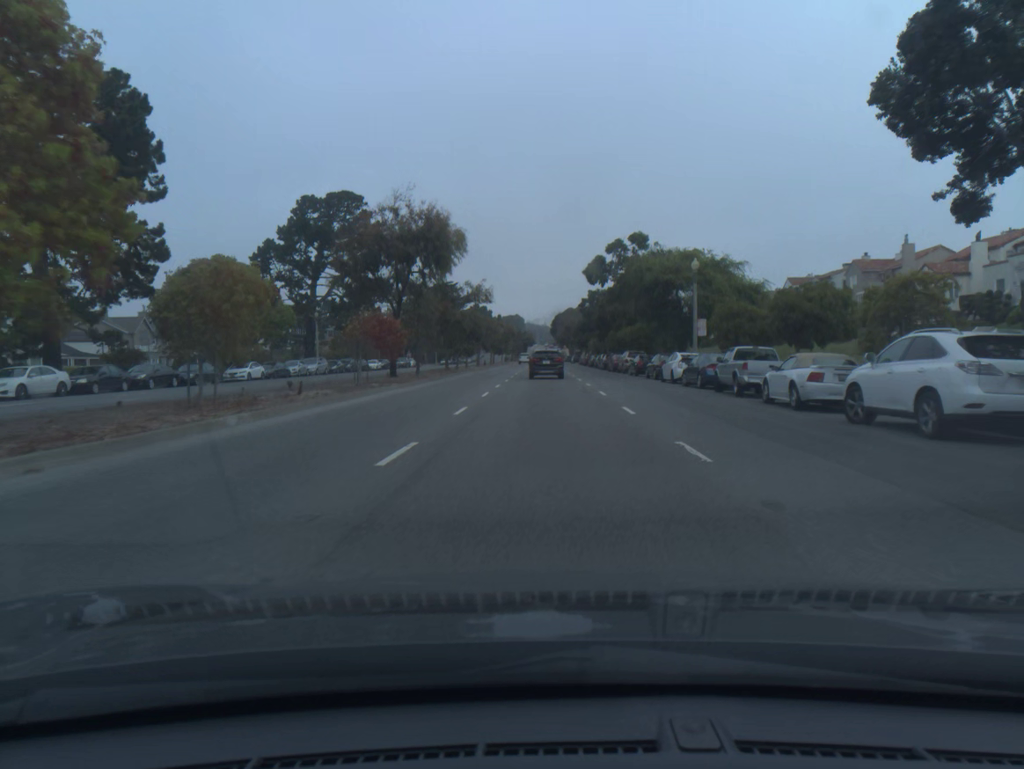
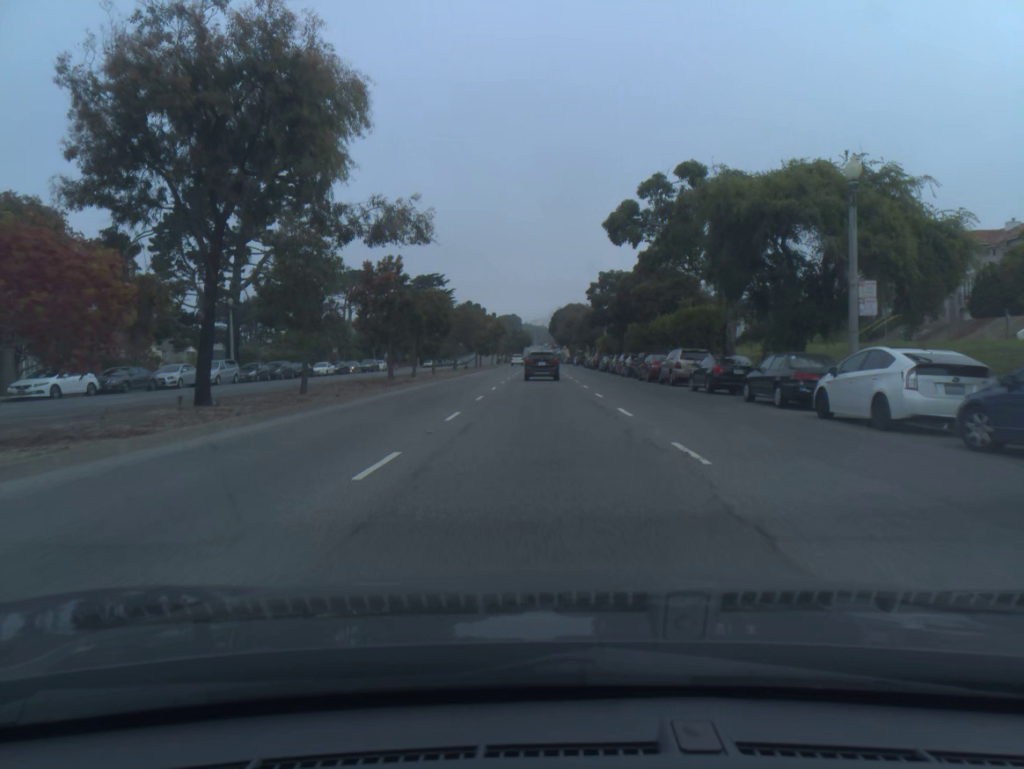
(0.0, +22.4) m; 0°
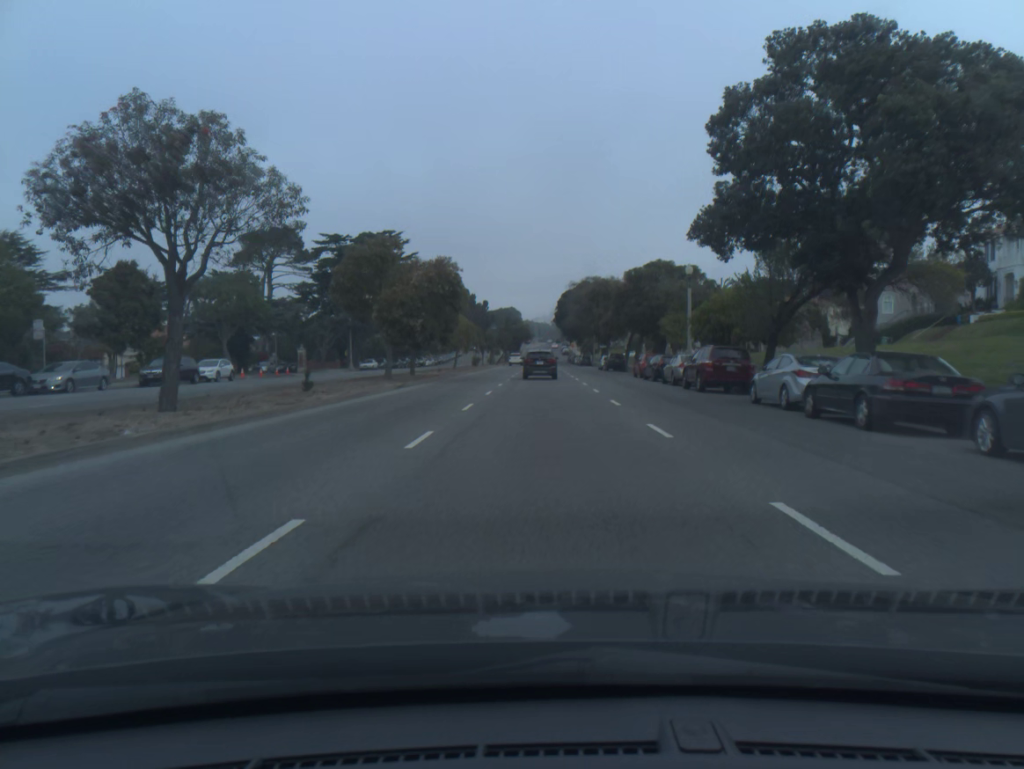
(-0.2, +55.1) m; 0°
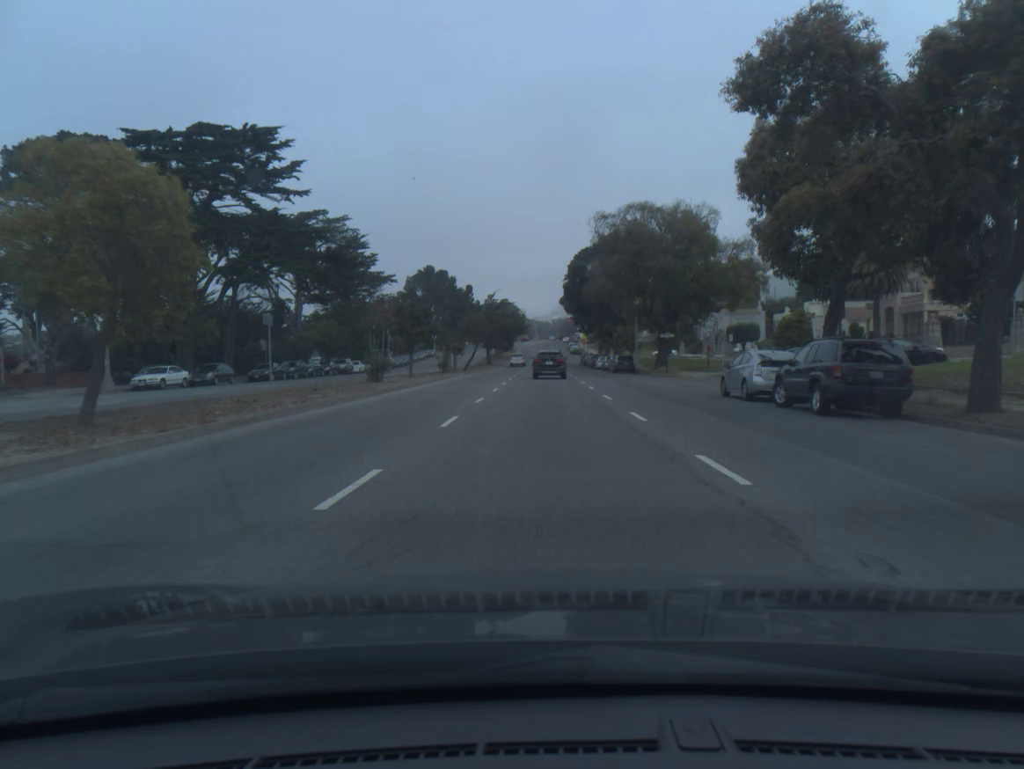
(0.0, +55.2) m; 0°
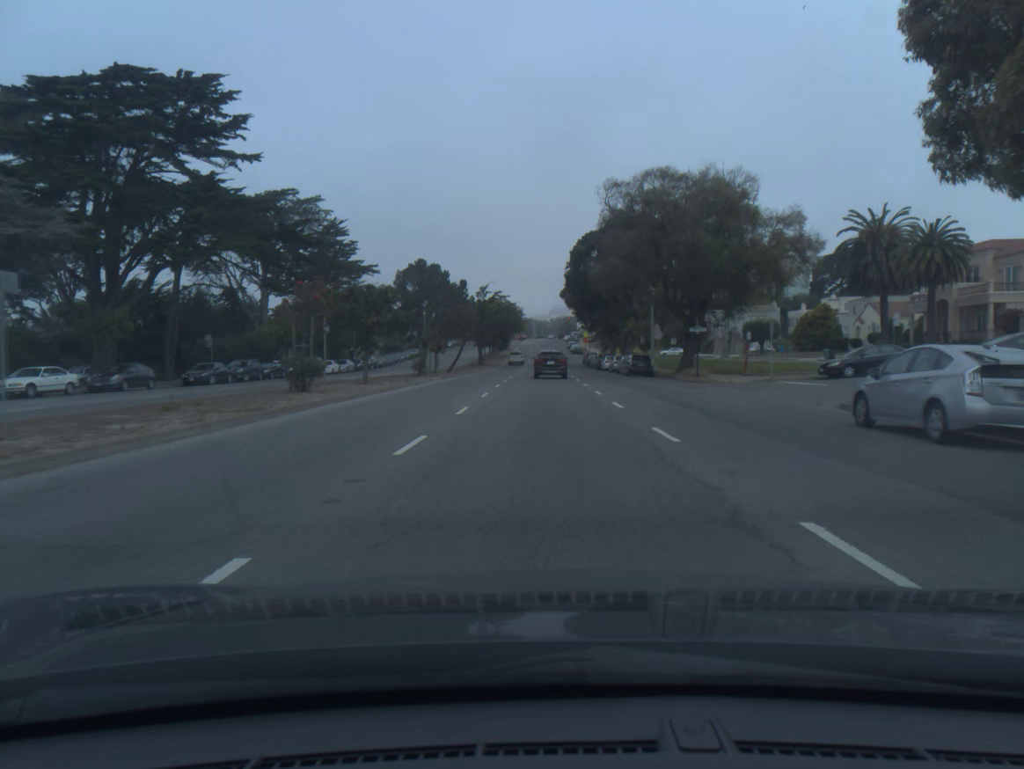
(0.0, +11.1) m; 0°
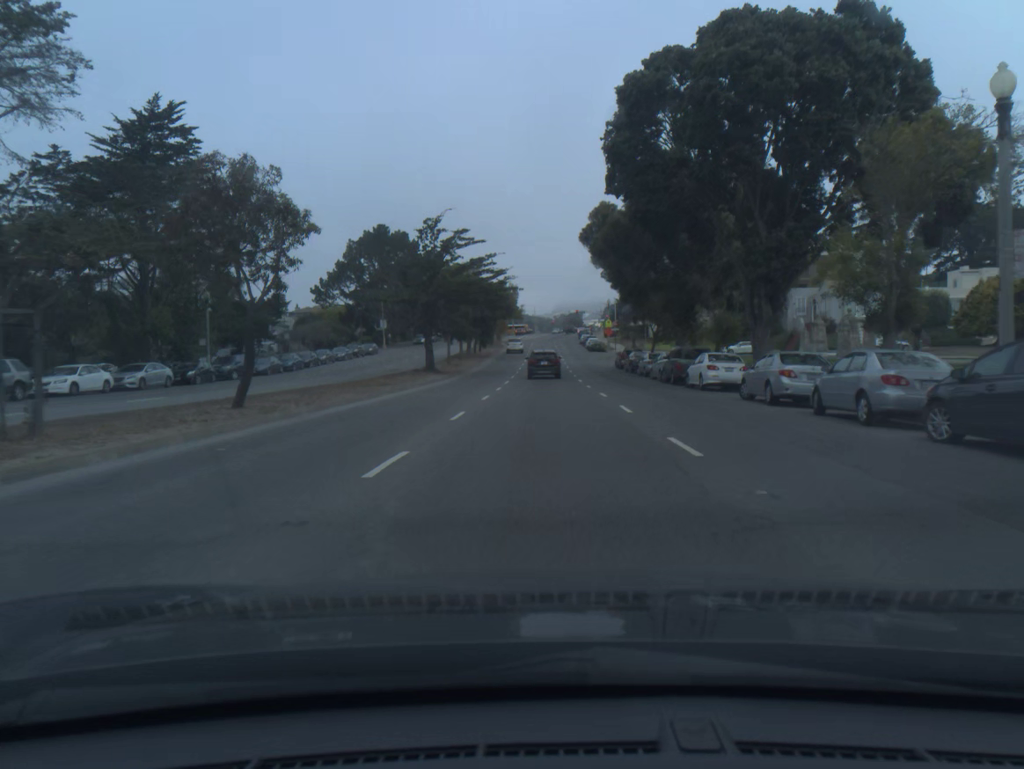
(-0.1, +44.7) m; 0°
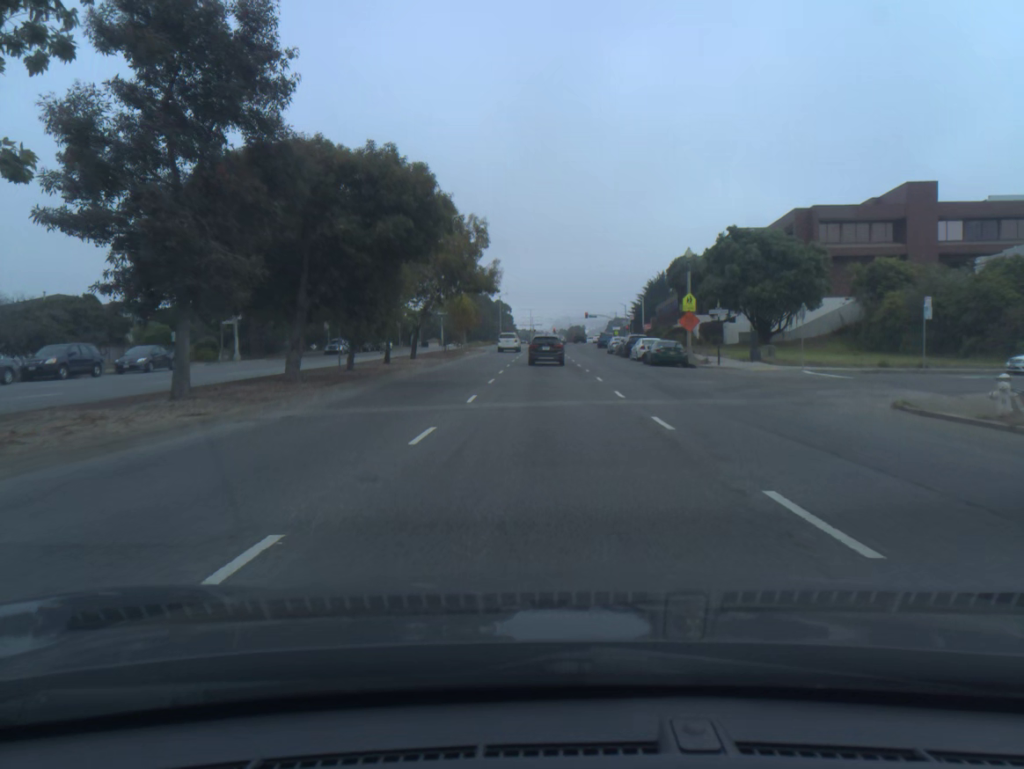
(0.0, +55.7) m; 0°
